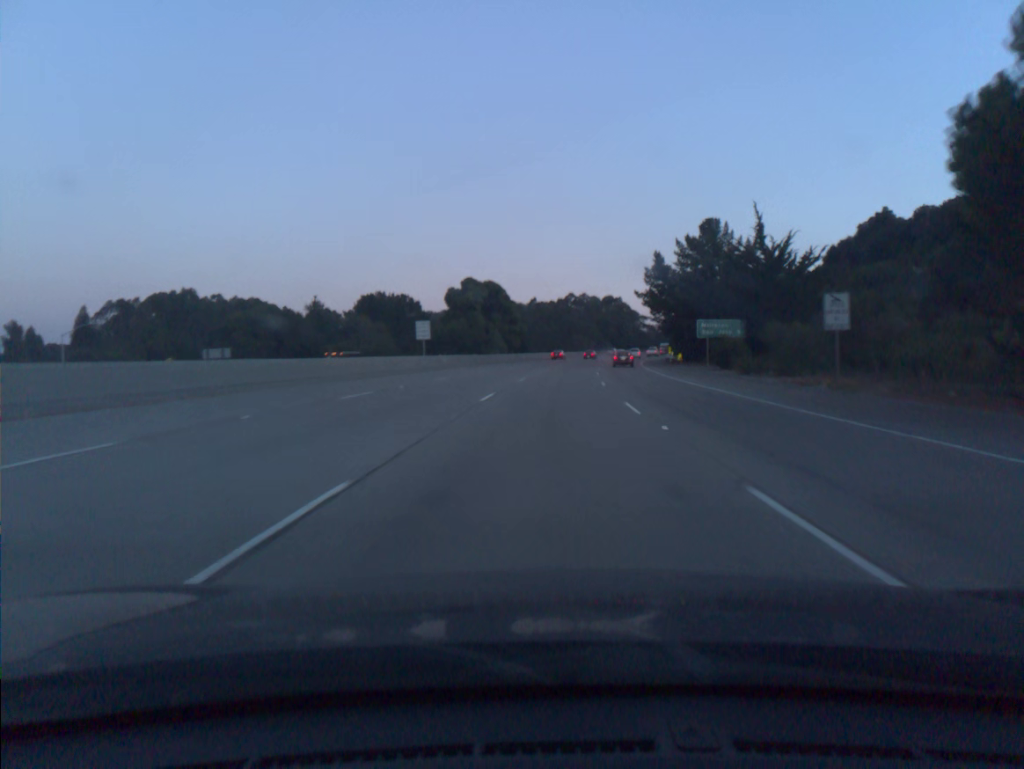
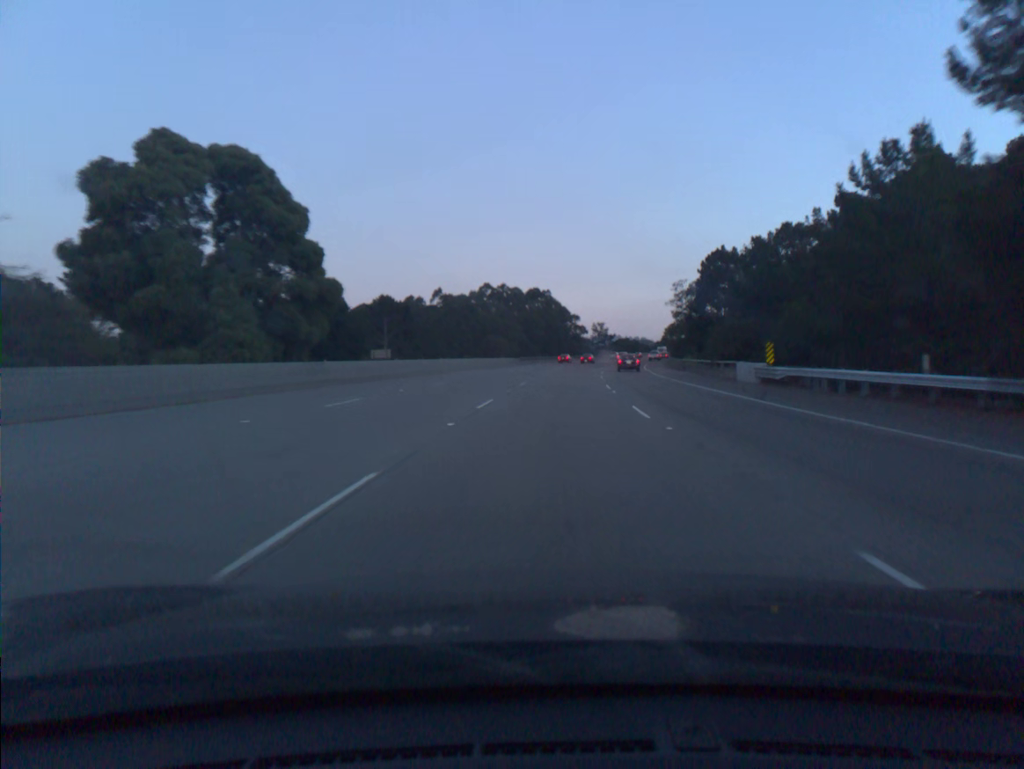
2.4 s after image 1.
(+3.9, +72.8) m; +6°
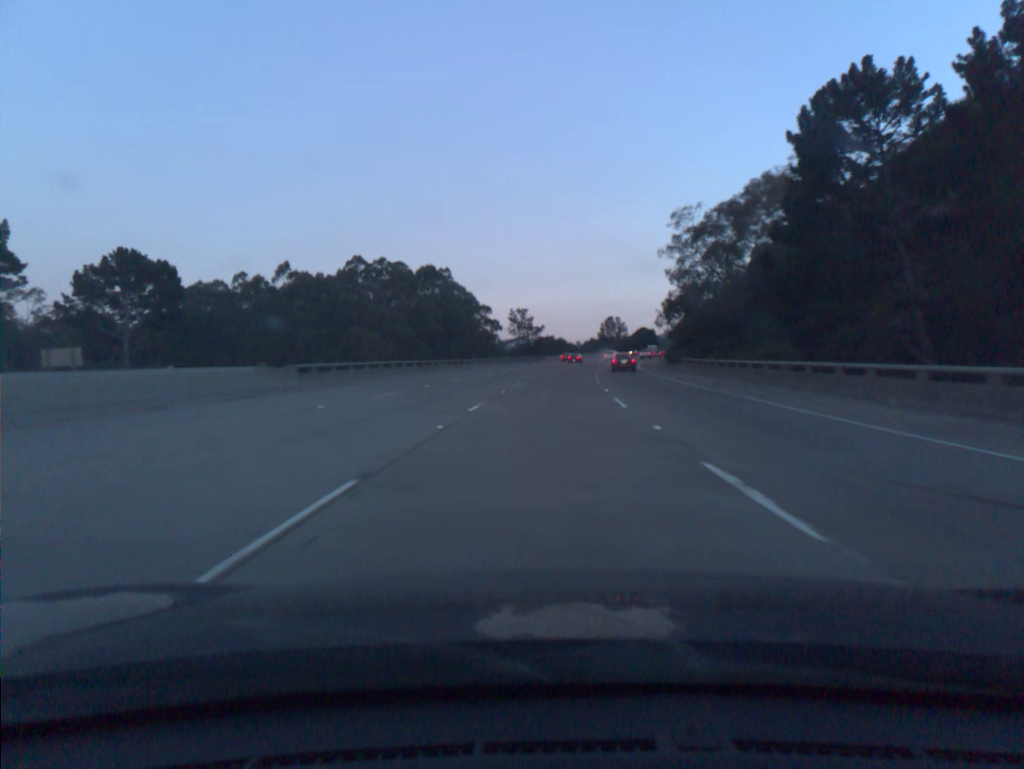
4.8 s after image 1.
(+4.0, +72.8) m; +6°
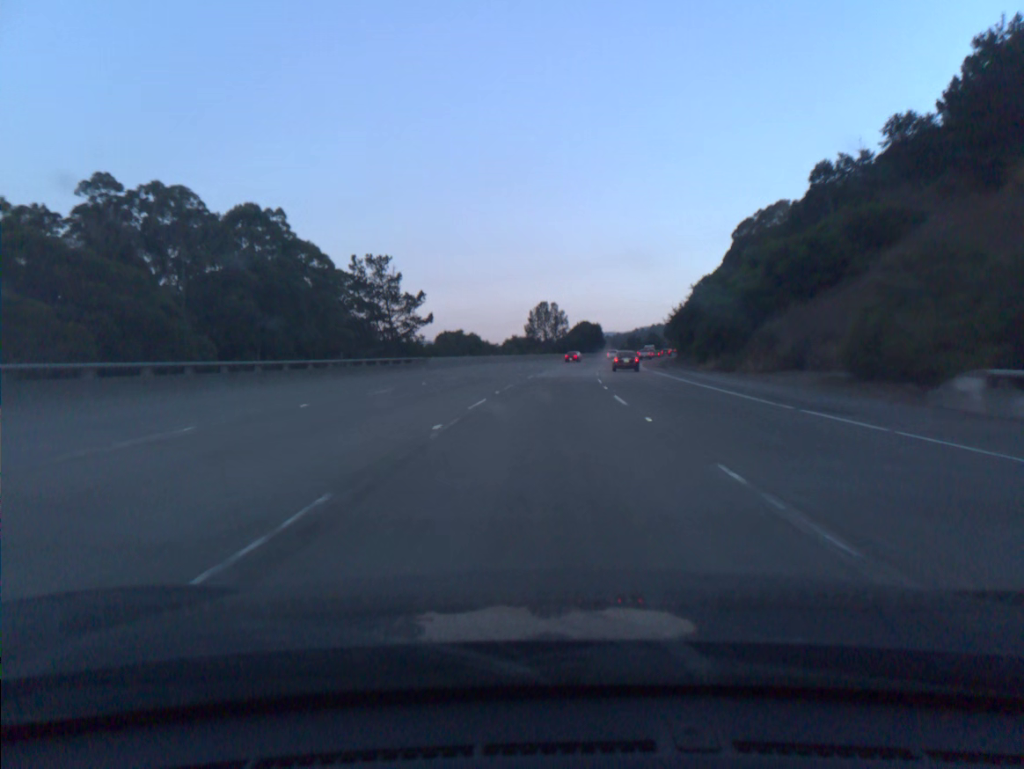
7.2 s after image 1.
(+3.4, +72.9) m; +6°
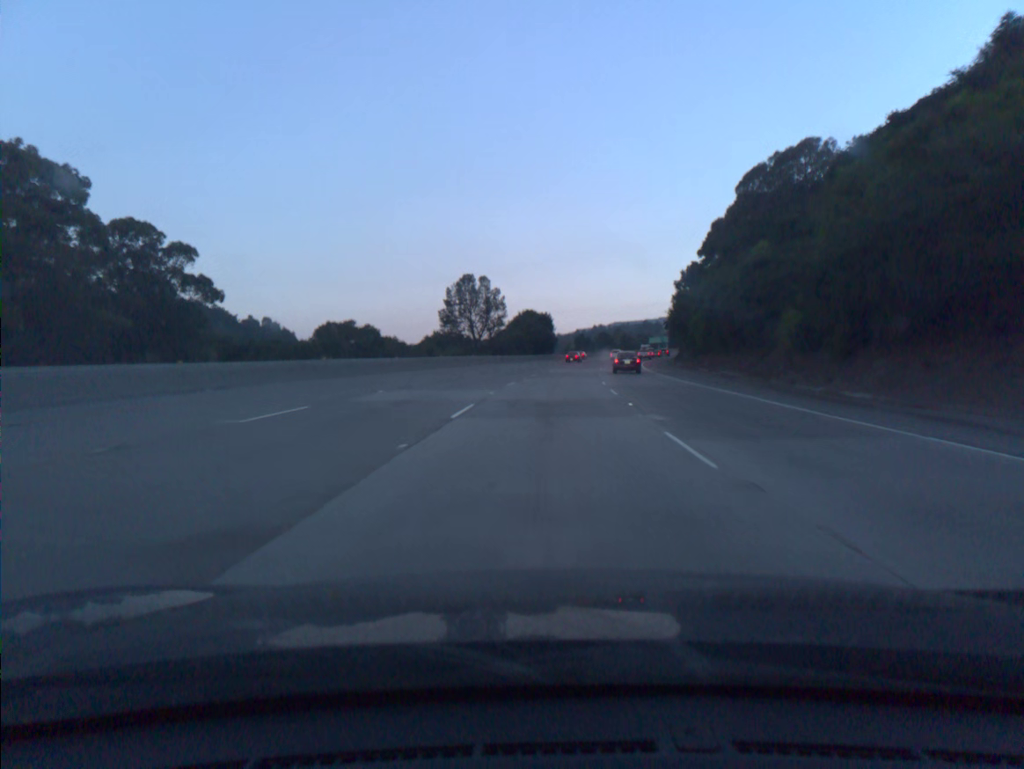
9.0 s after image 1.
(+2.2, +54.8) m; +4°
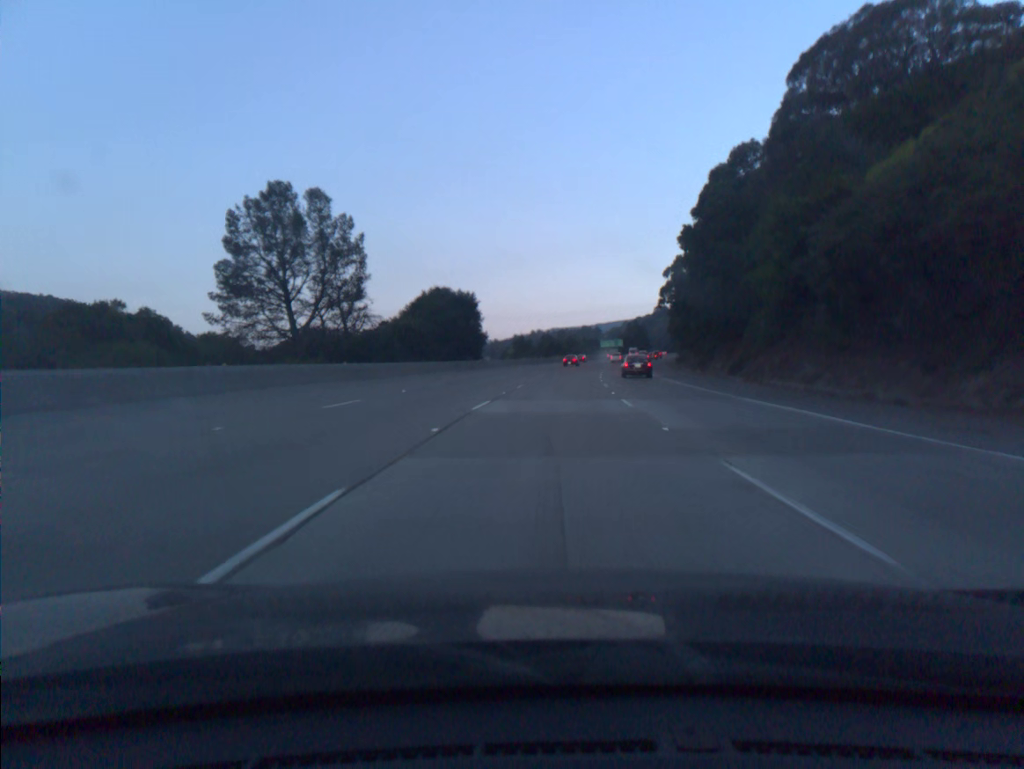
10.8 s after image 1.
(+2.1, +54.7) m; +4°
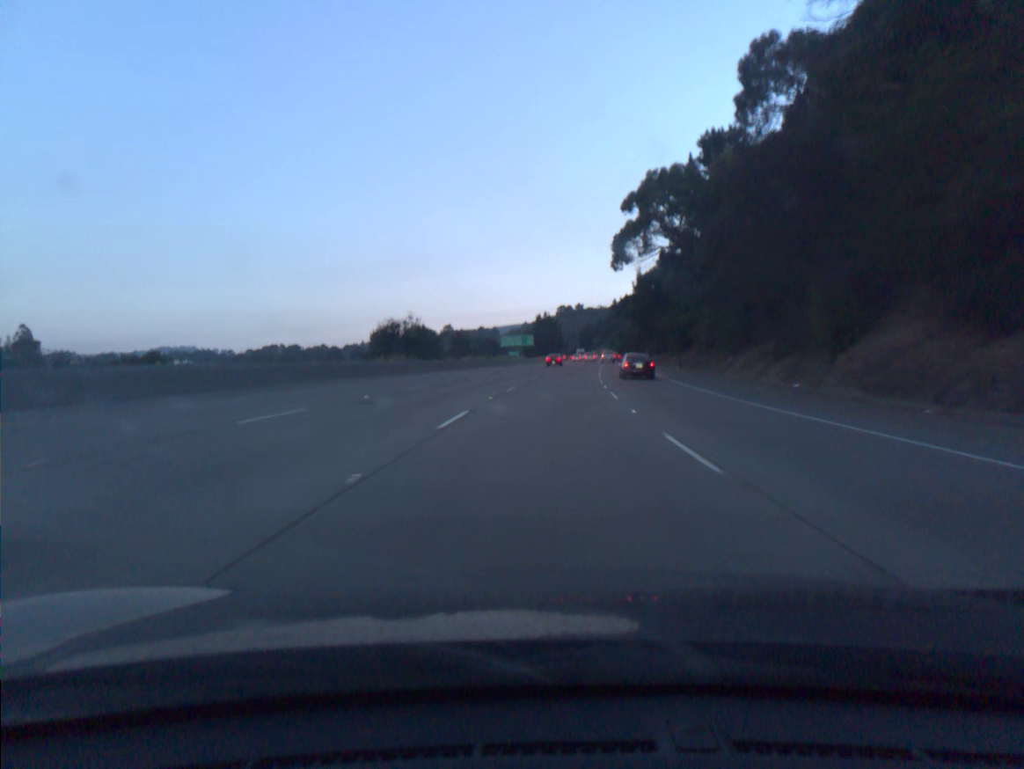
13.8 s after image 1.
(+6.3, +91.0) m; +8°
